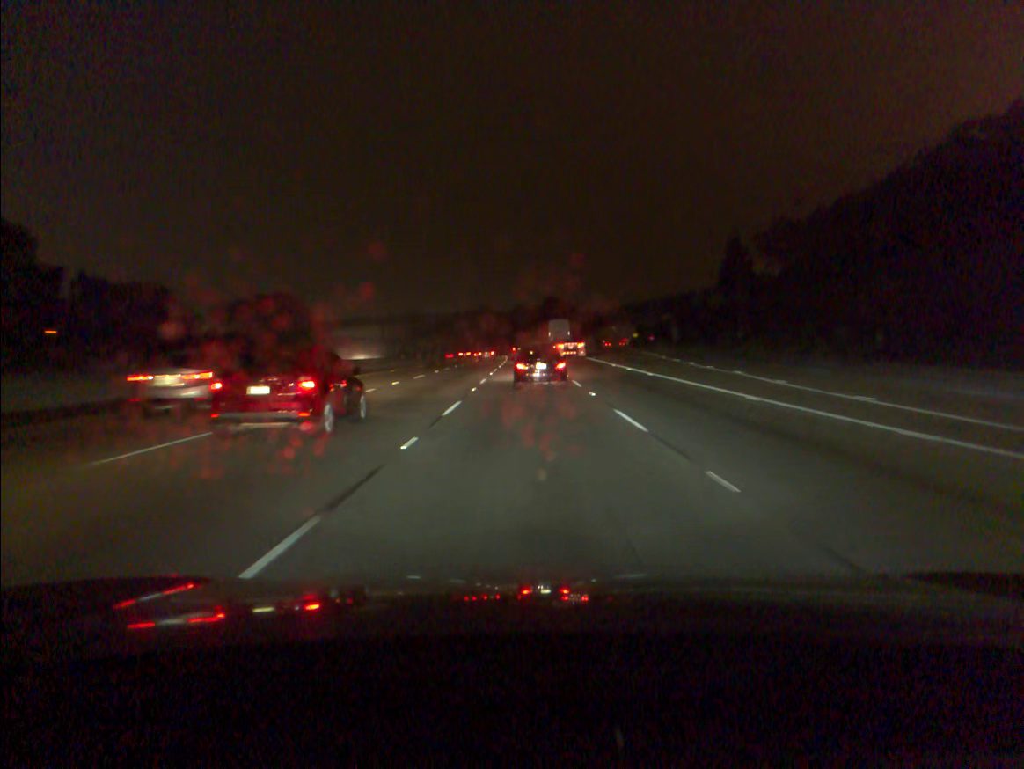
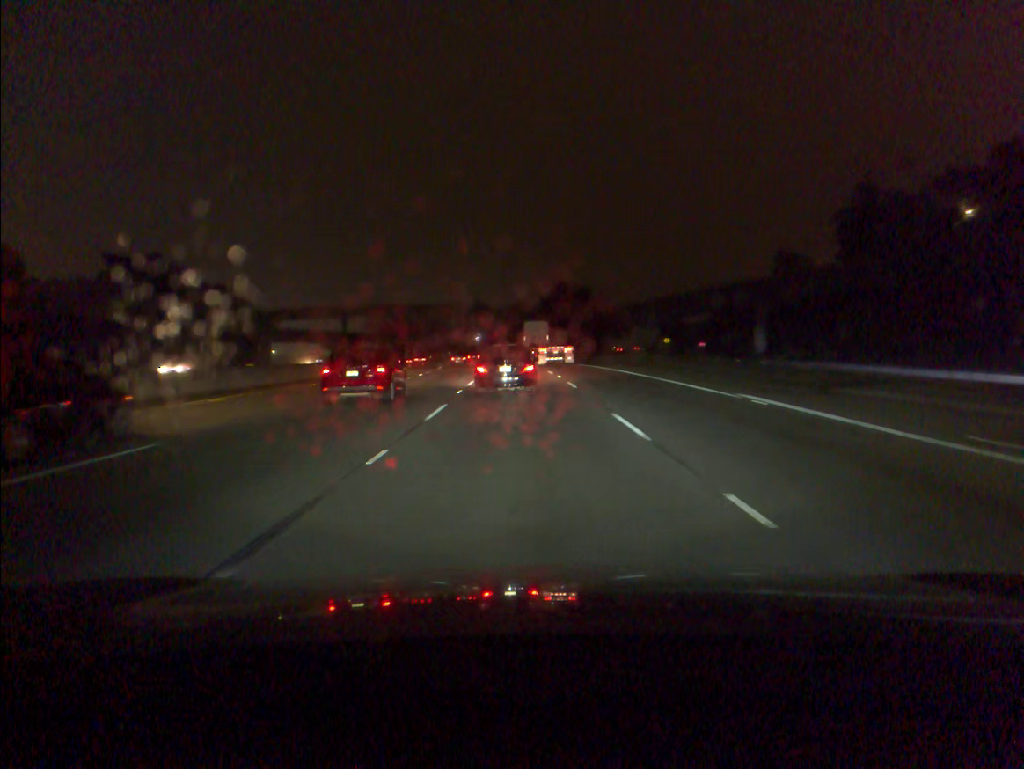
(0.0, +60.1) m; 0°
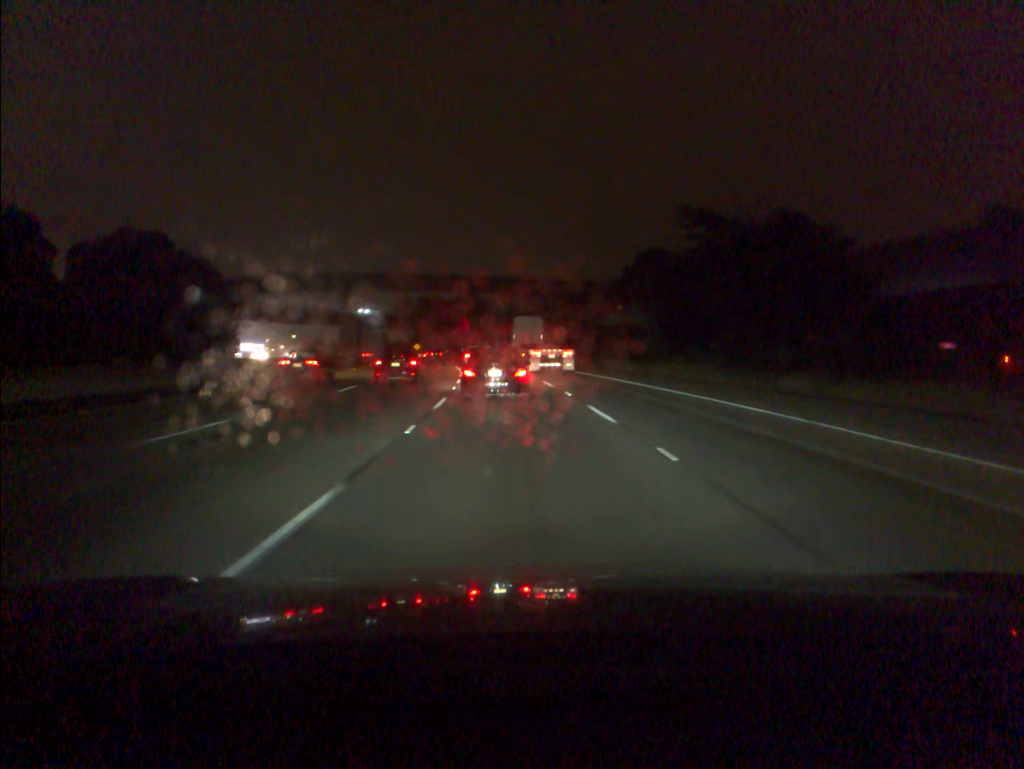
(-1.8, +70.0) m; -4°
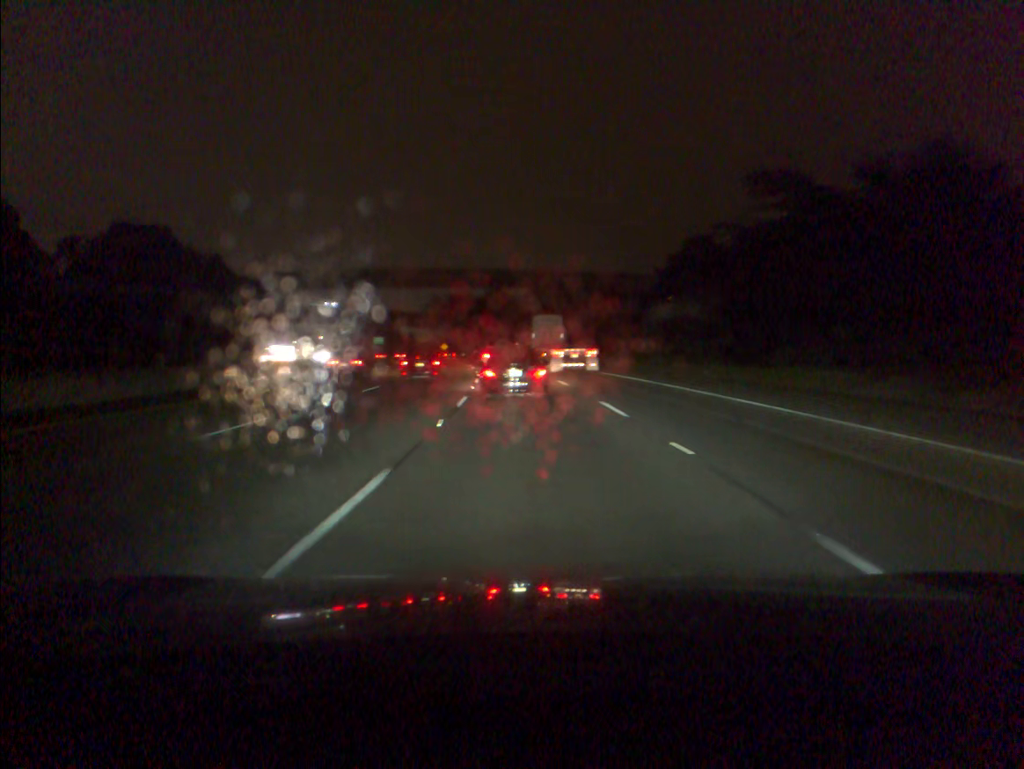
(-0.2, +13.4) m; -2°
